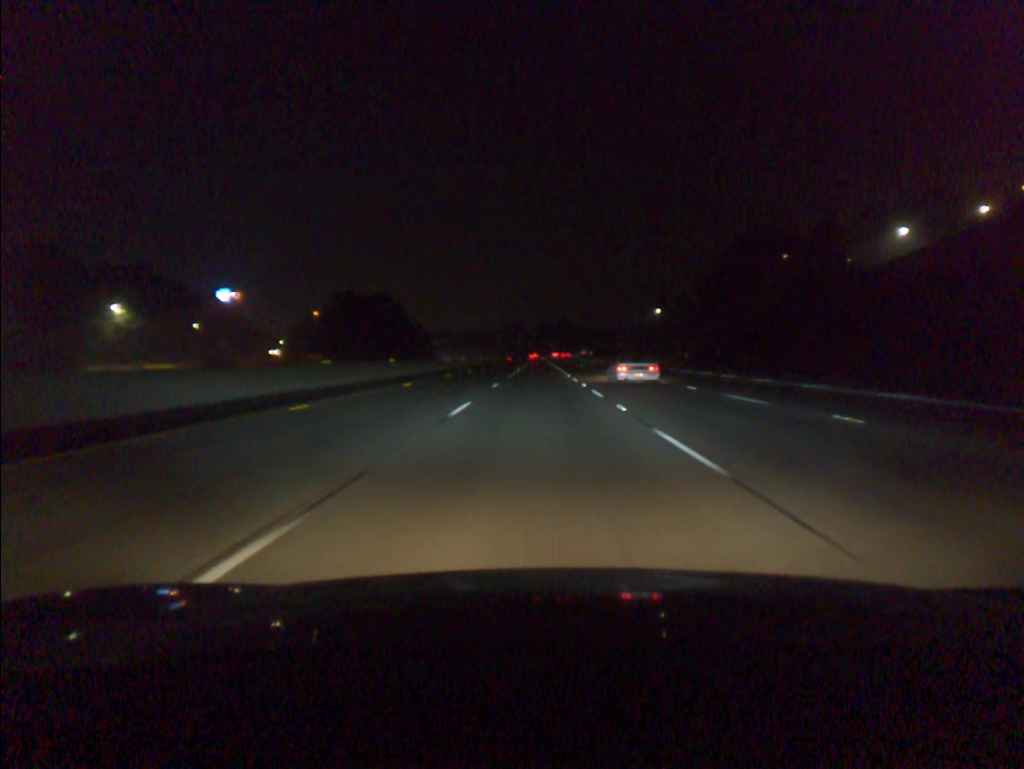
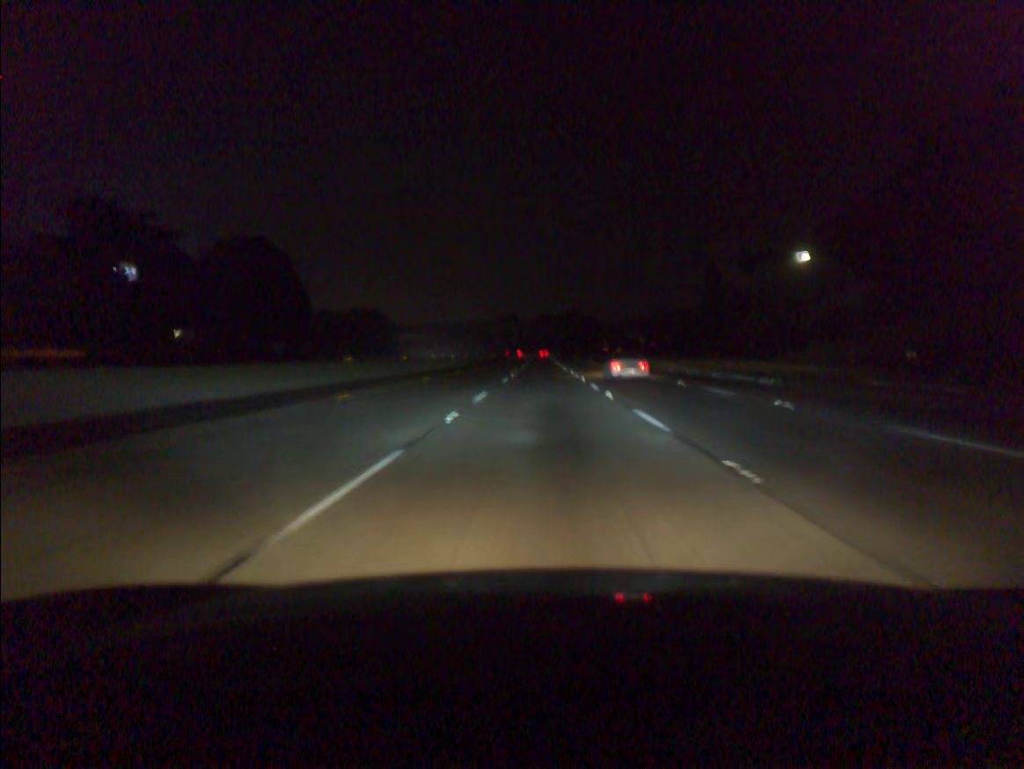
(-0.4, +83.8) m; 0°
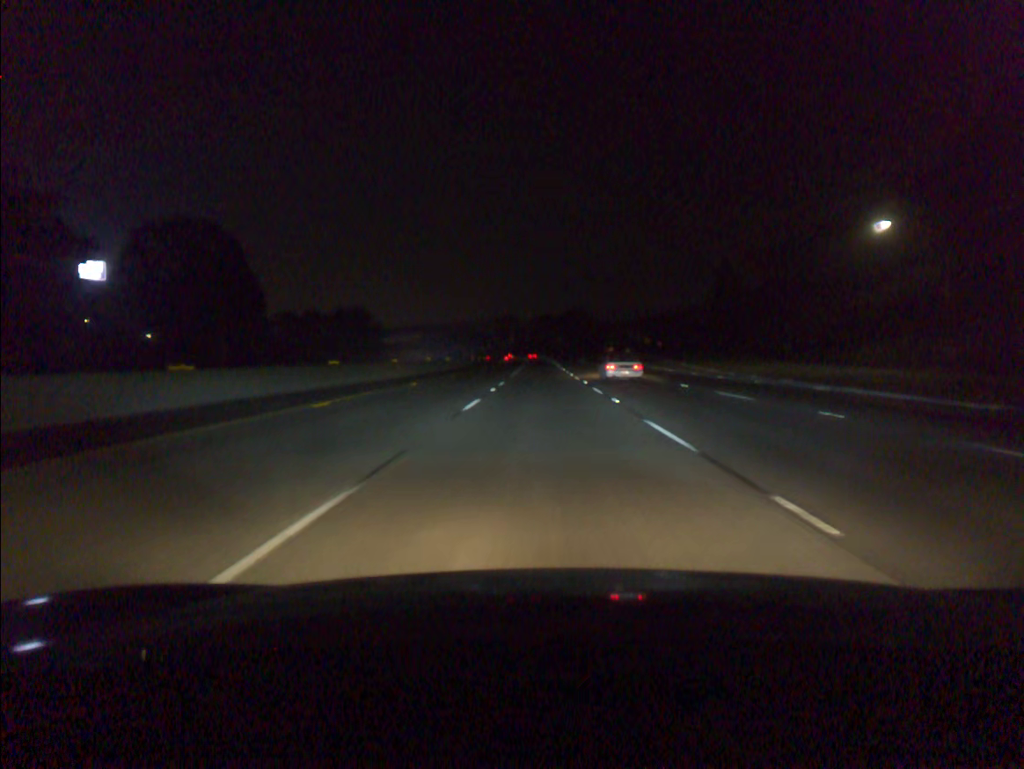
(0.0, +16.8) m; 0°
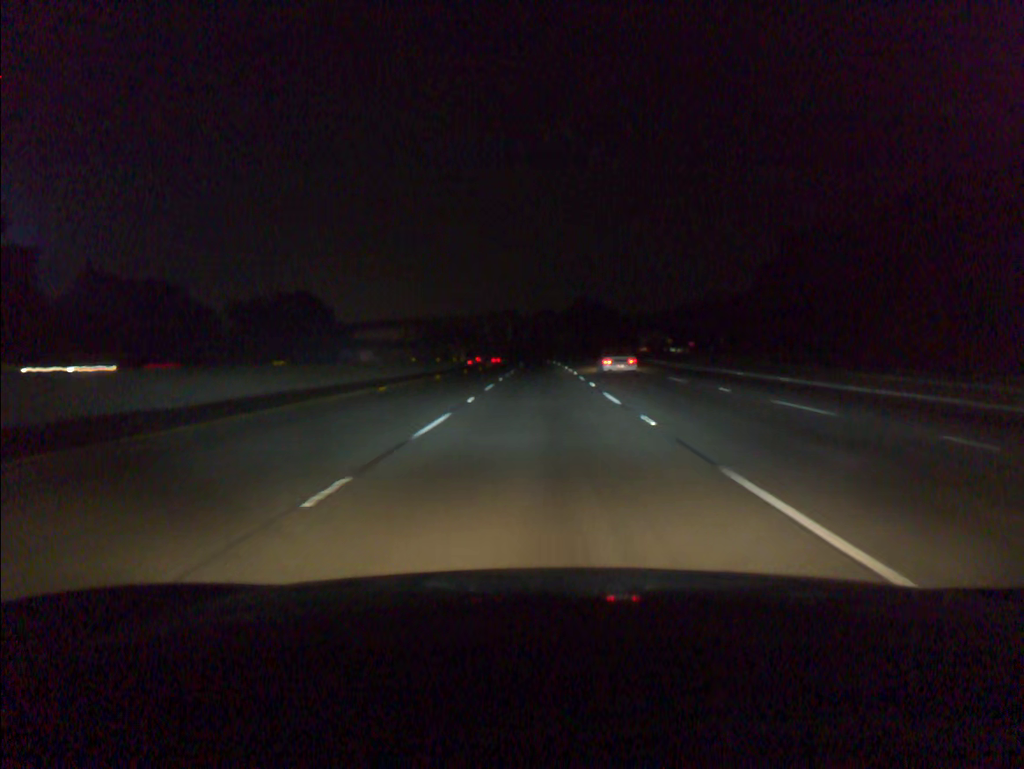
(0.0, +50.2) m; 0°
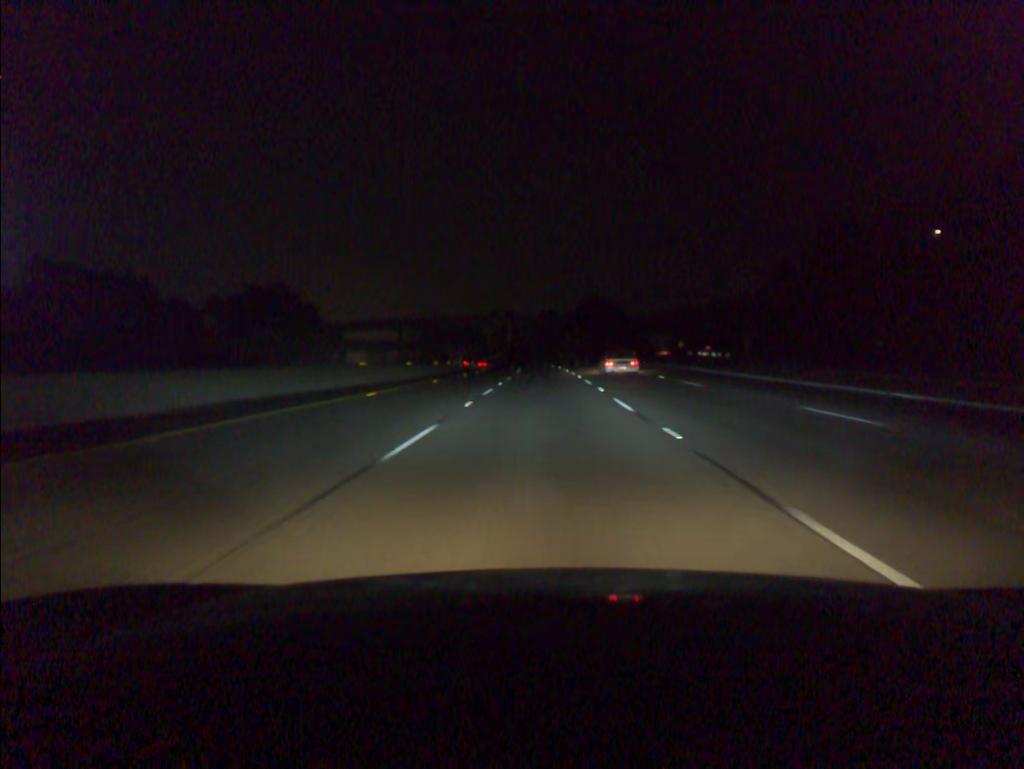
(0.0, +16.7) m; 0°
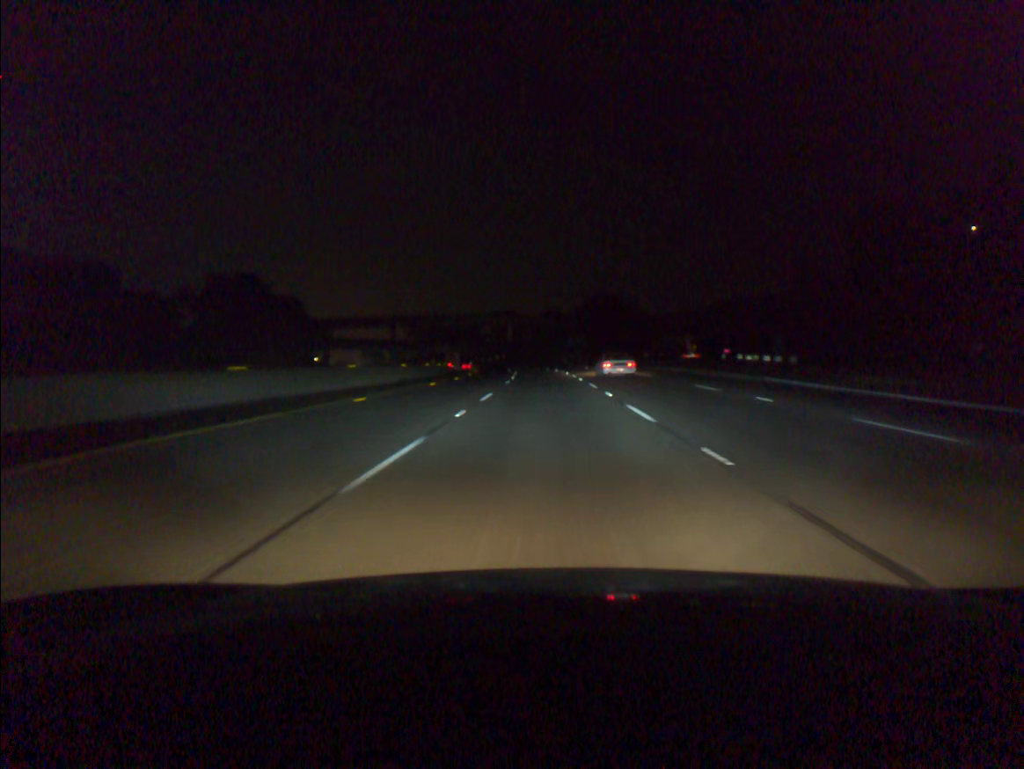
(0.0, +16.7) m; 0°
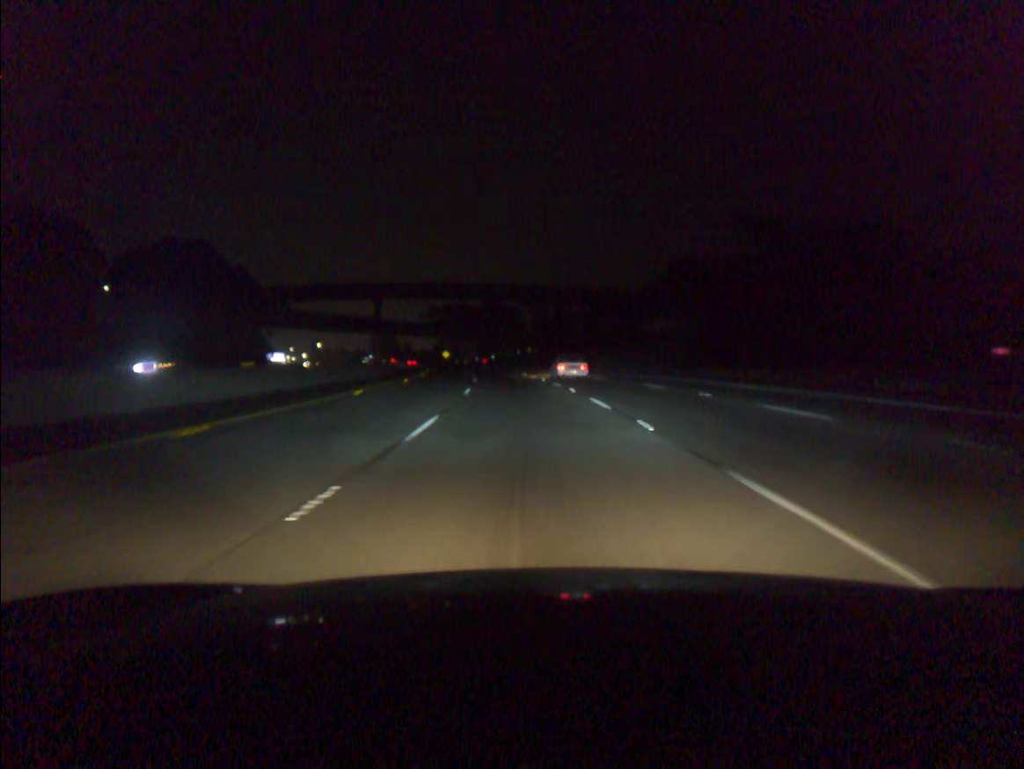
(-1.2, +83.5) m; -3°
